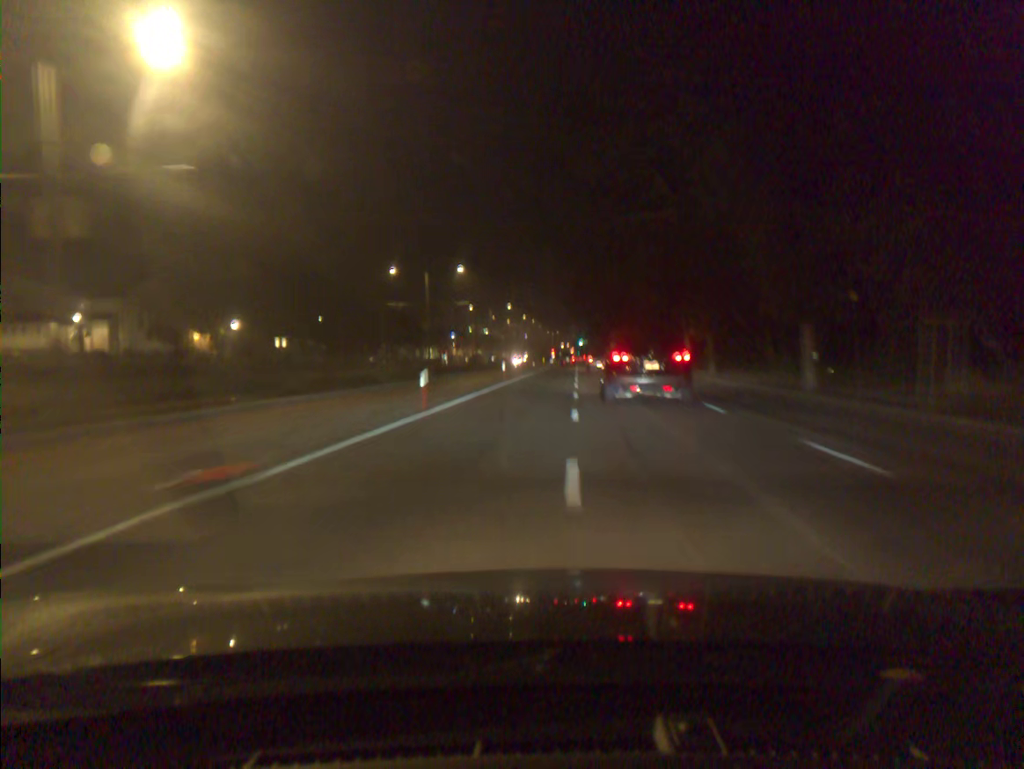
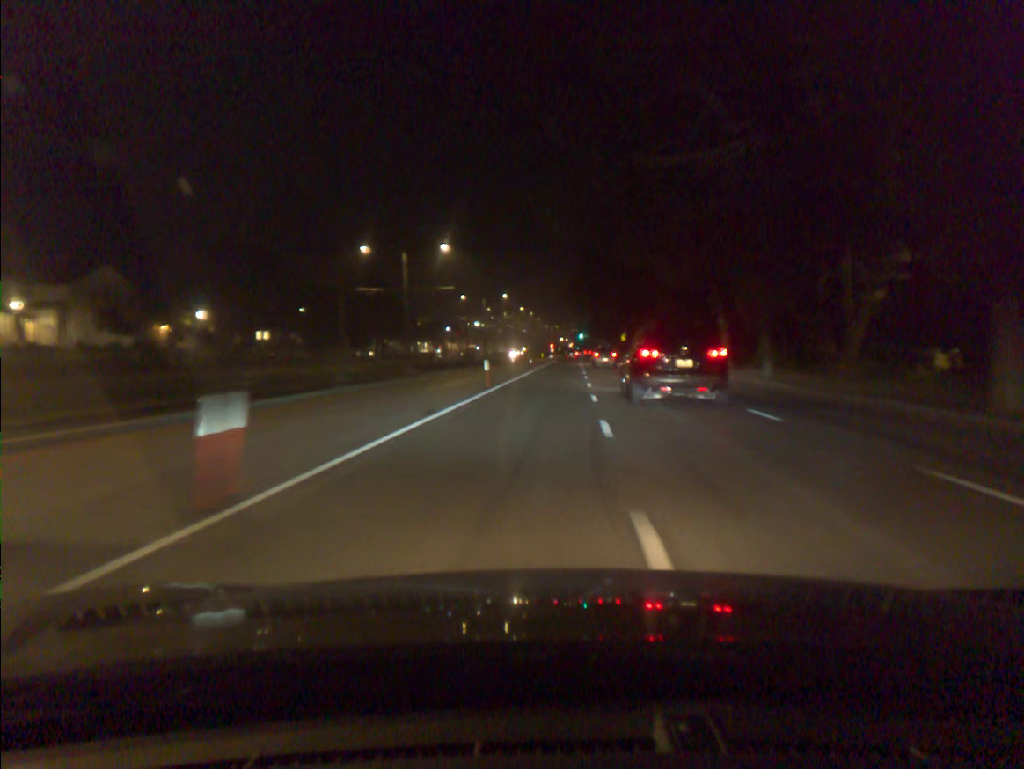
(0.0, +10.8) m; 0°
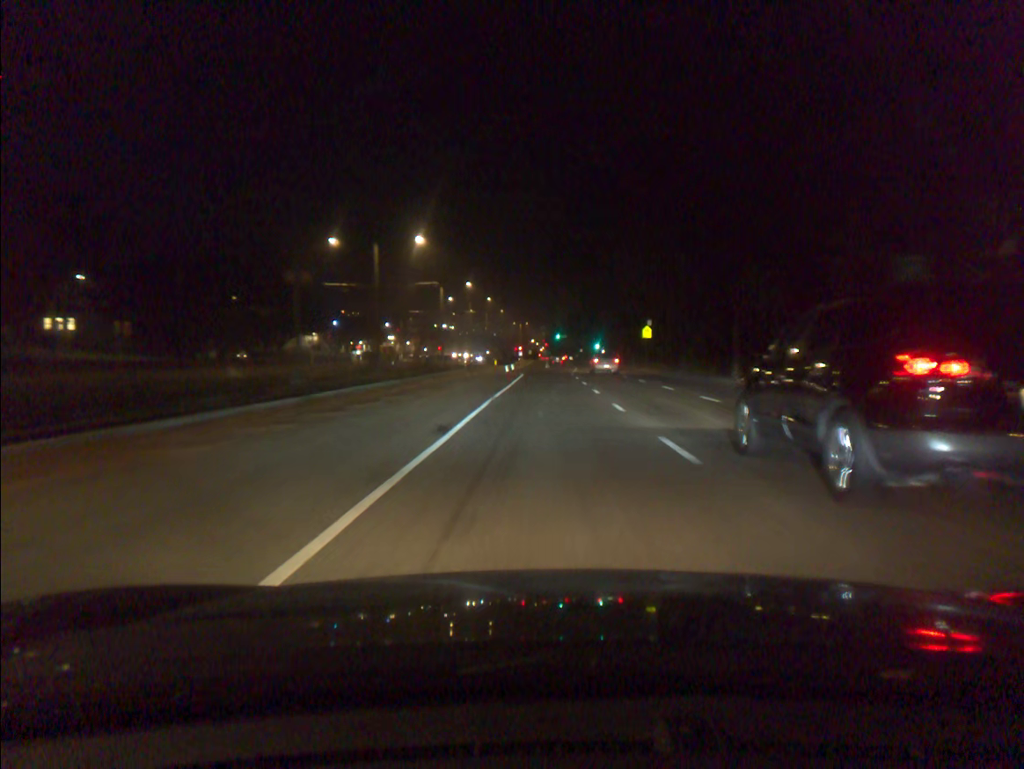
(+1.3, +57.1) m; +2°
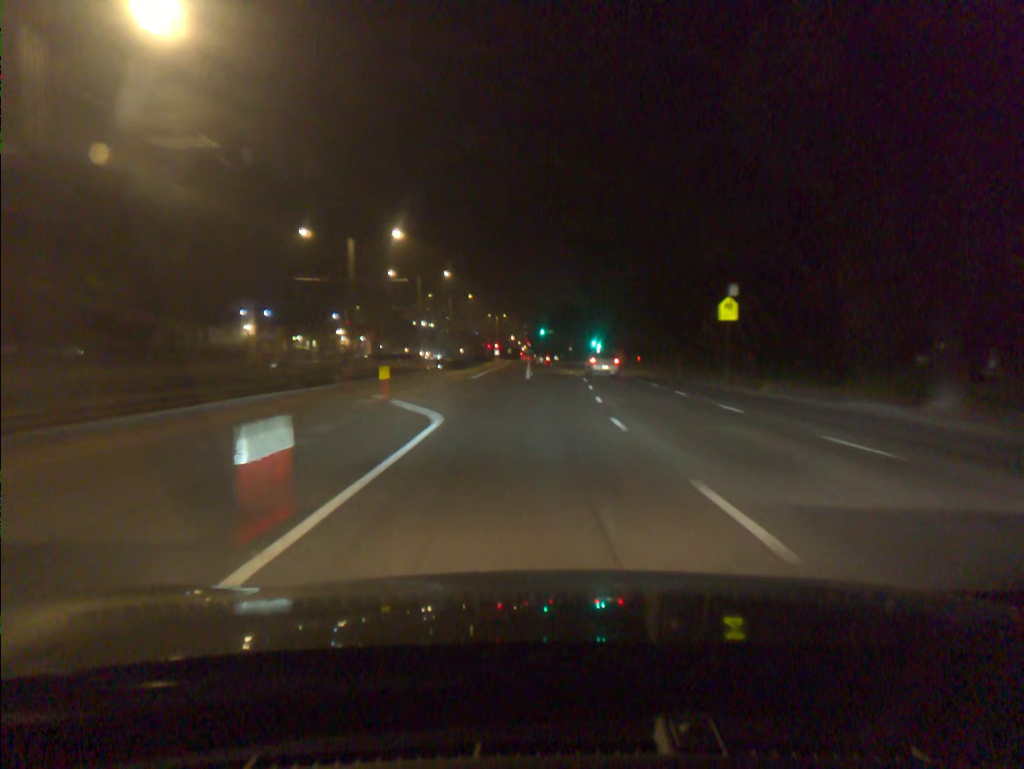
(+0.3, +35.6) m; +1°
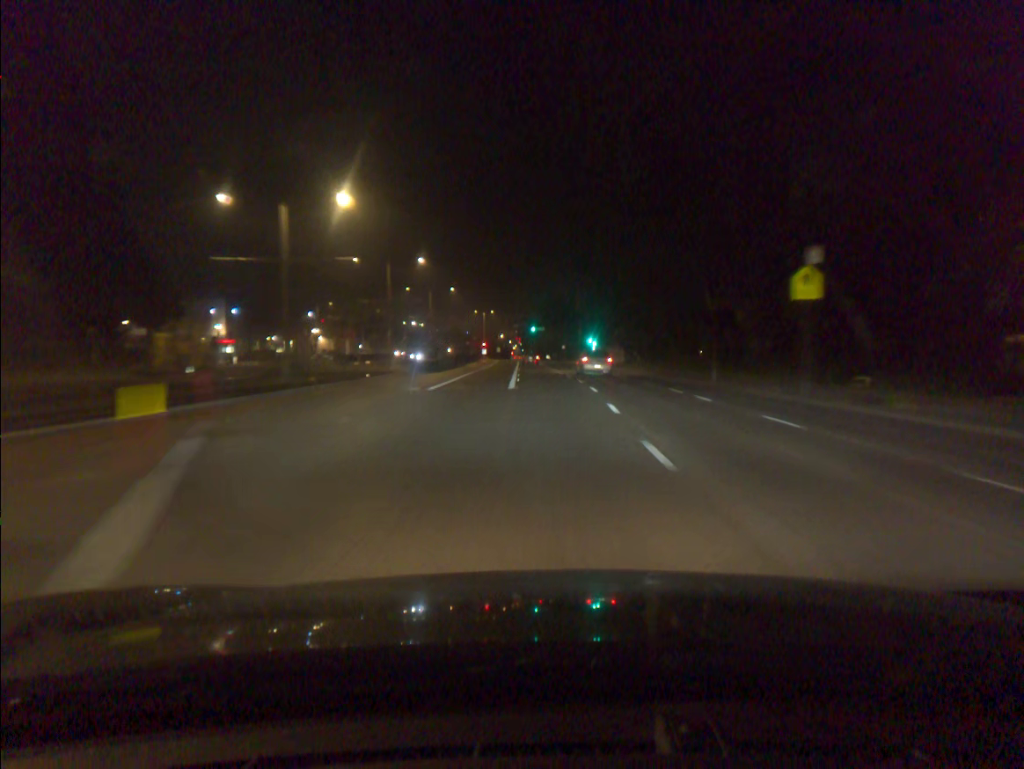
(+0.1, +11.8) m; +1°
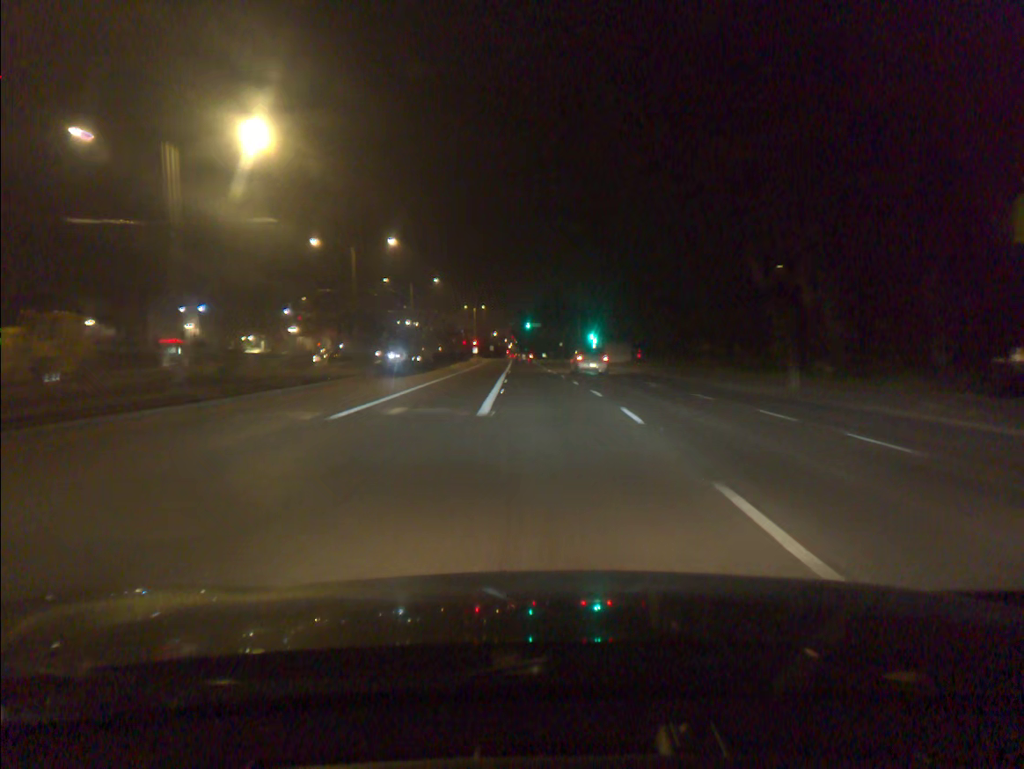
(0.0, +11.8) m; 0°
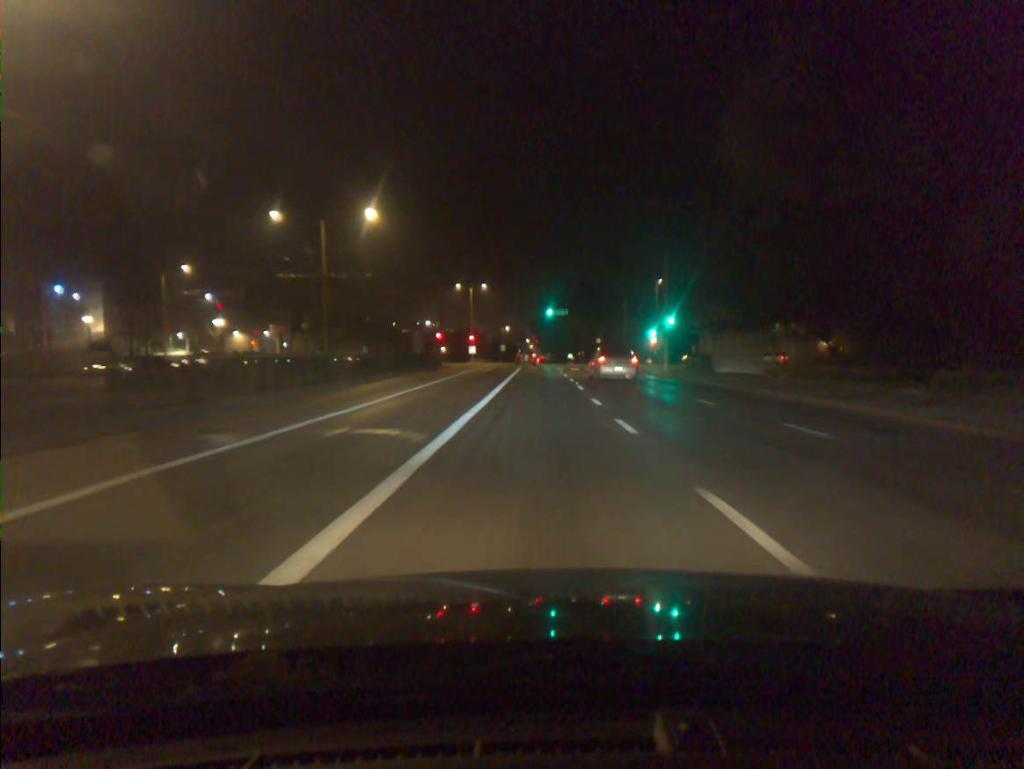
(-0.7, +46.4) m; -2°
